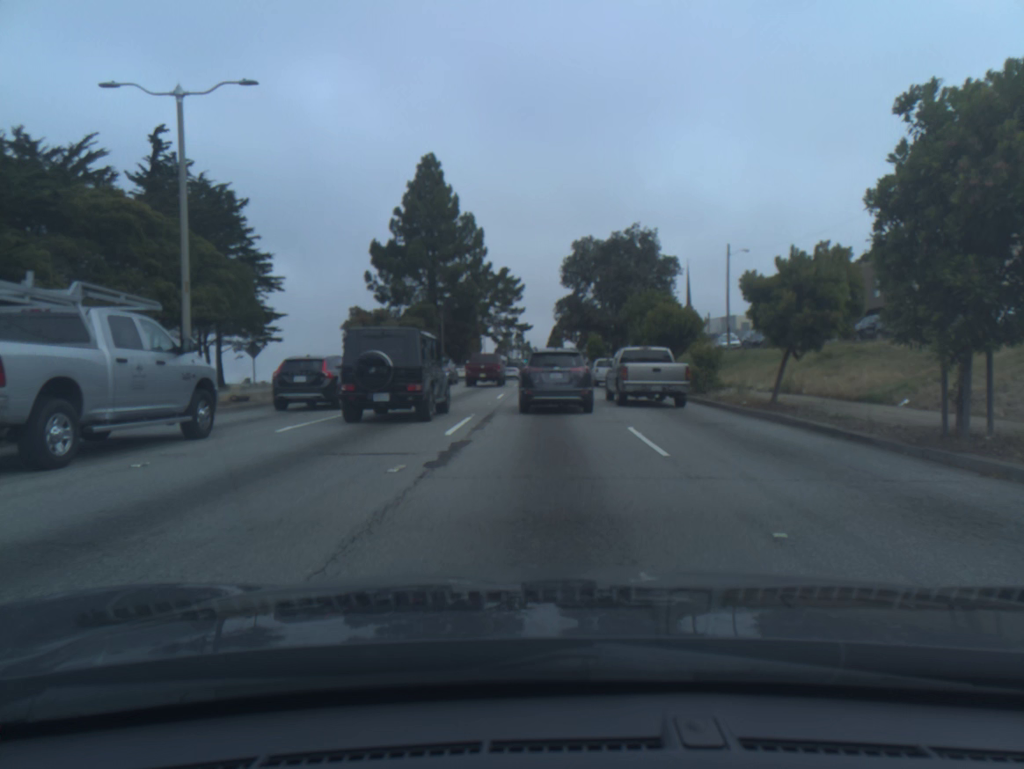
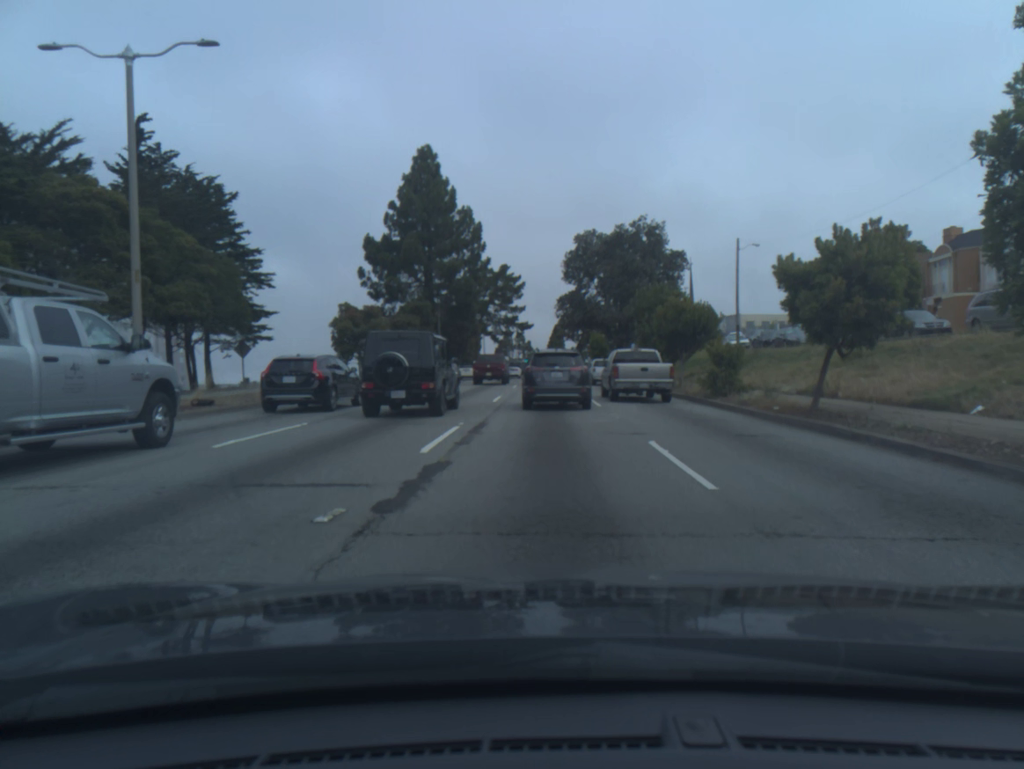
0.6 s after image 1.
(0.0, +2.8) m; 0°
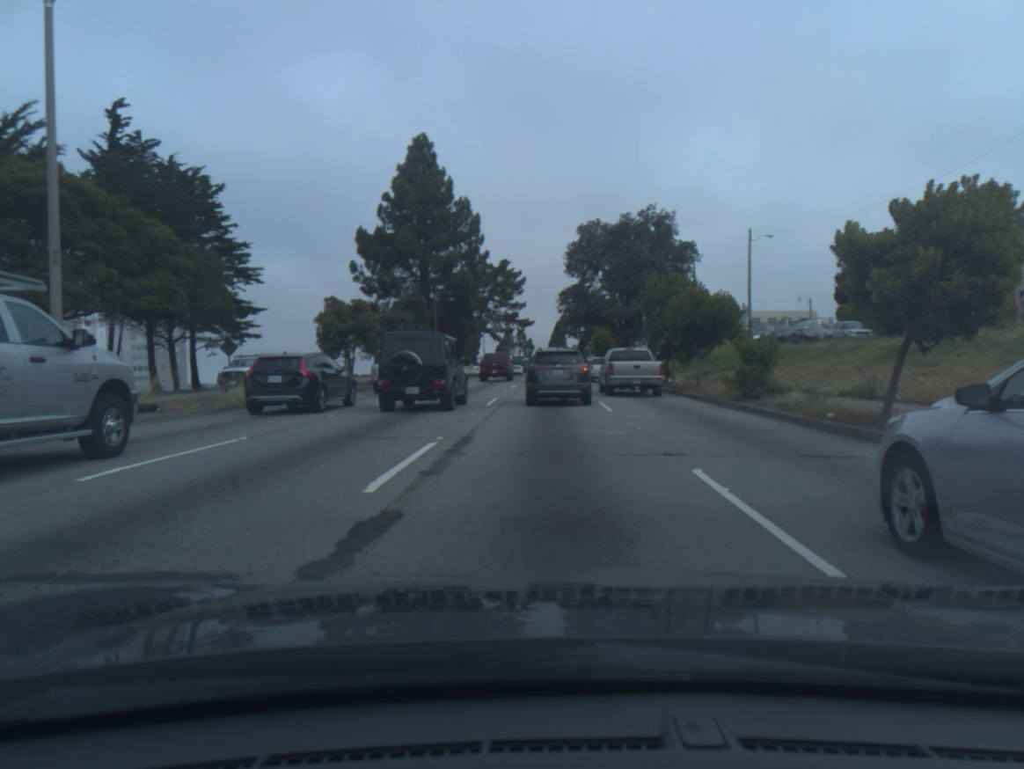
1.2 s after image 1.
(0.0, +3.3) m; 0°
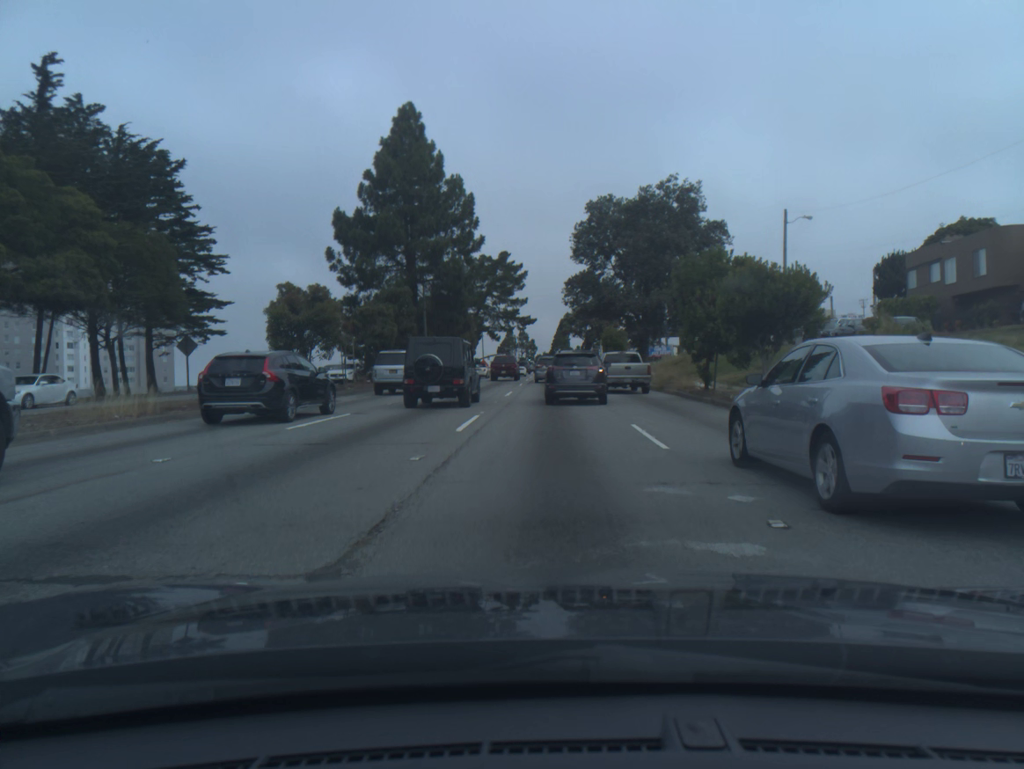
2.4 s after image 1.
(0.0, +8.0) m; 0°
